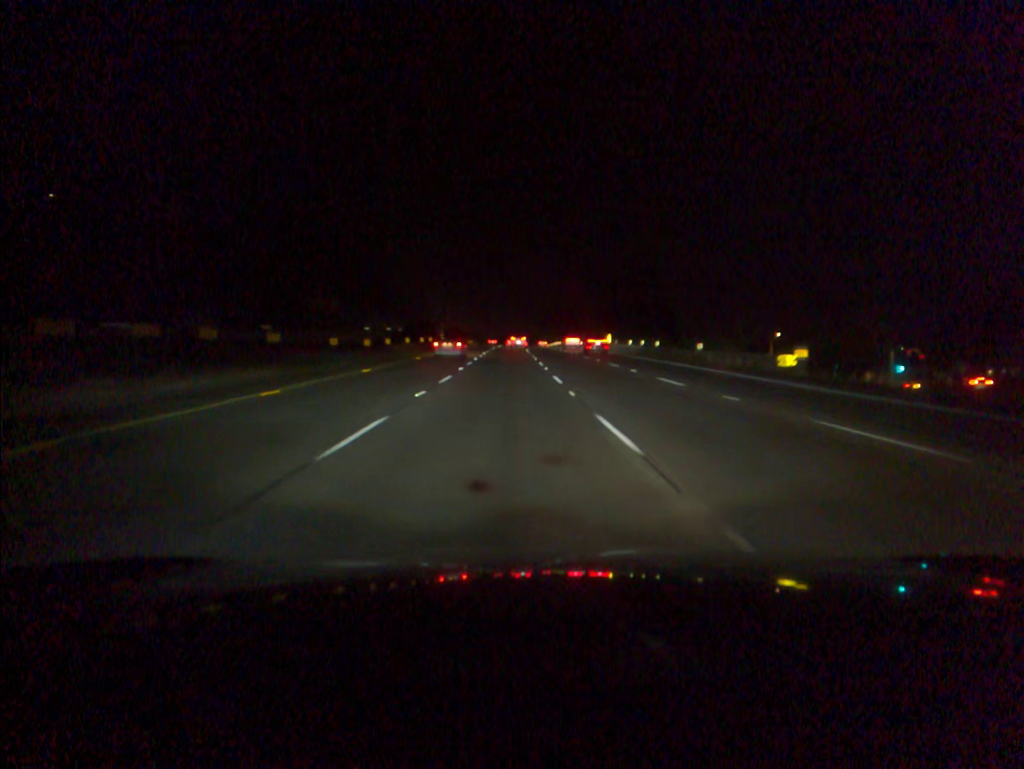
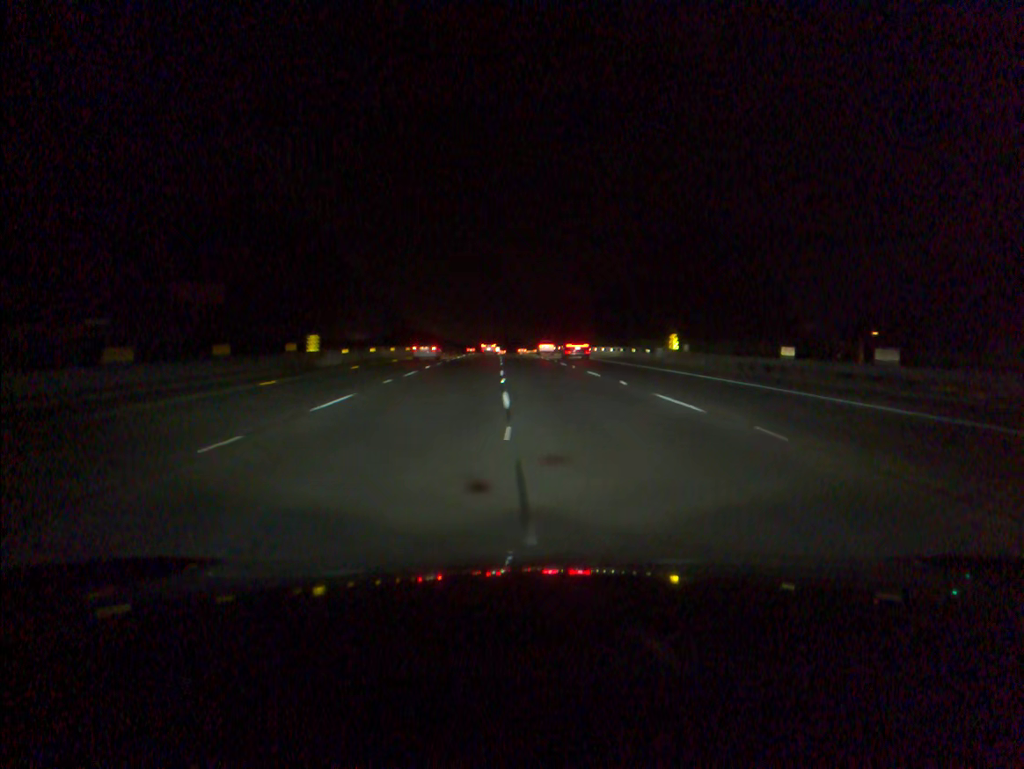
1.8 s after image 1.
(+0.5, +52.3) m; +1°
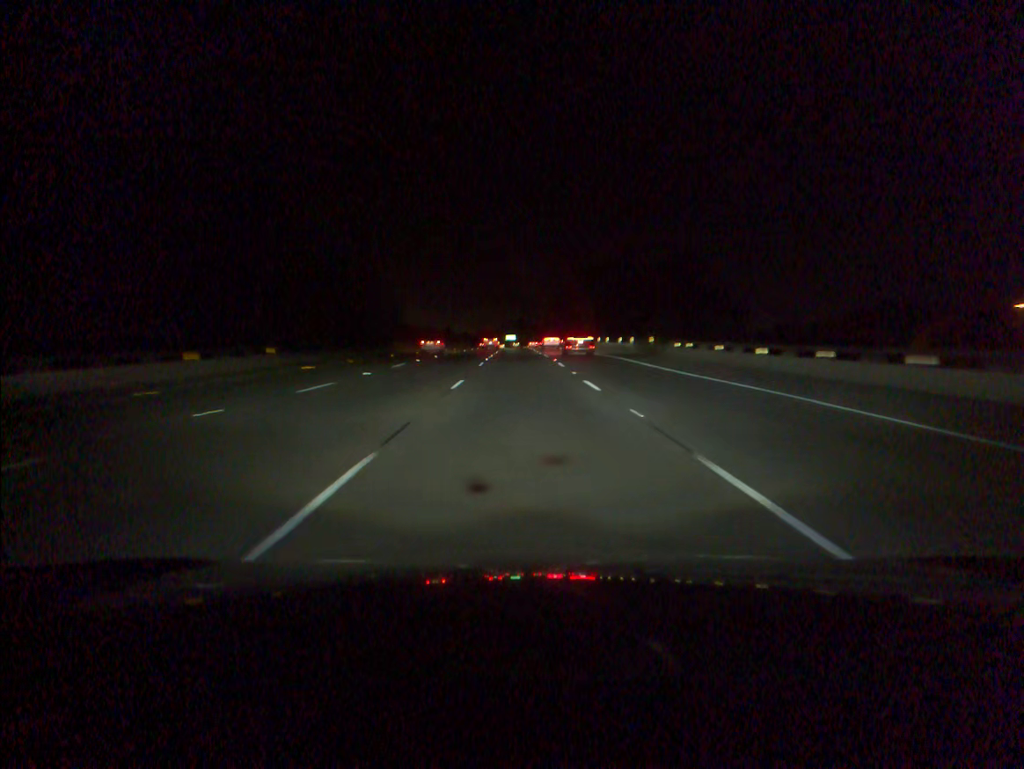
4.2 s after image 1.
(-0.4, +69.4) m; -1°
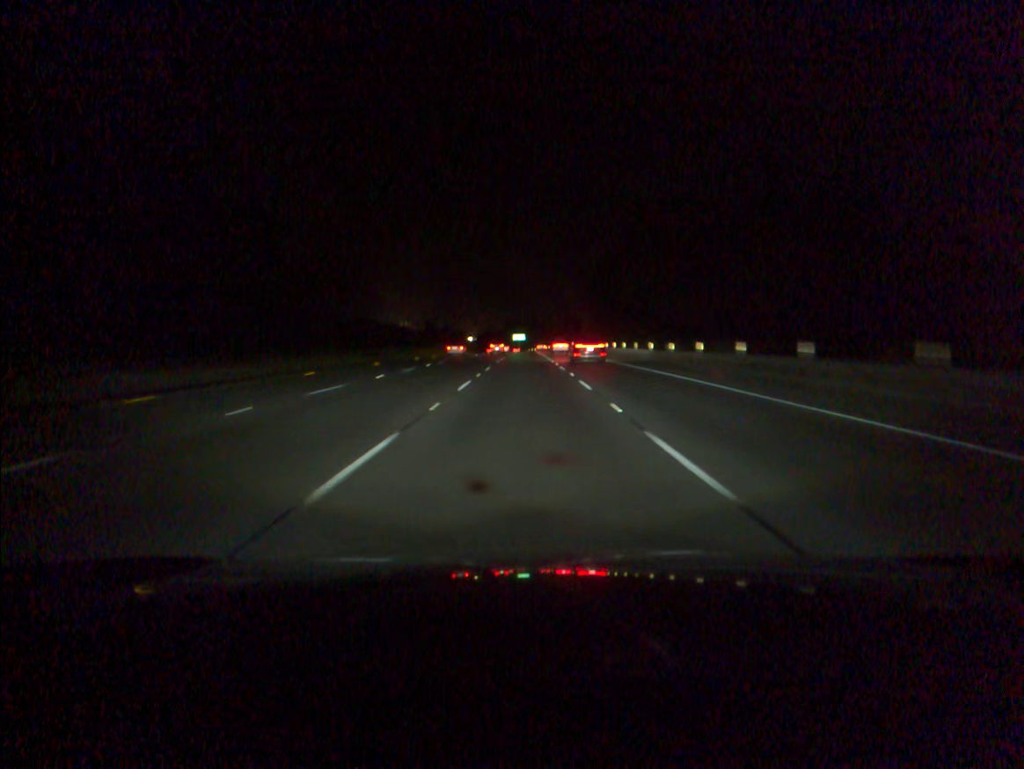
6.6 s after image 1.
(-0.6, +67.6) m; -1°
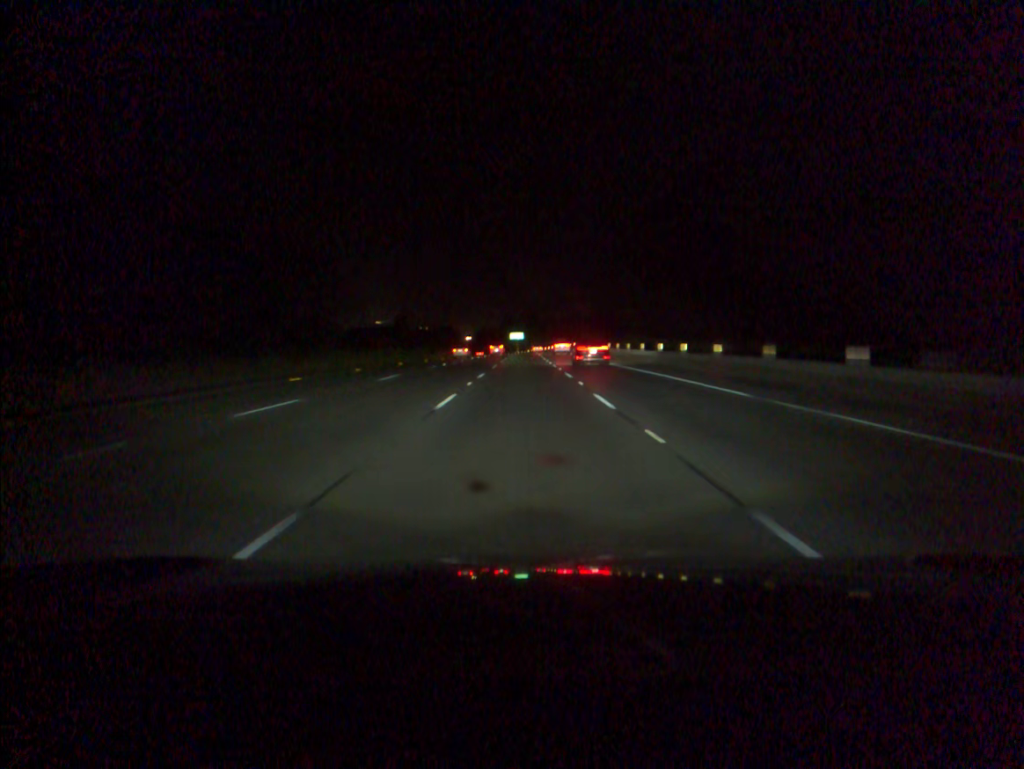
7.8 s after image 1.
(0.0, +34.3) m; 0°
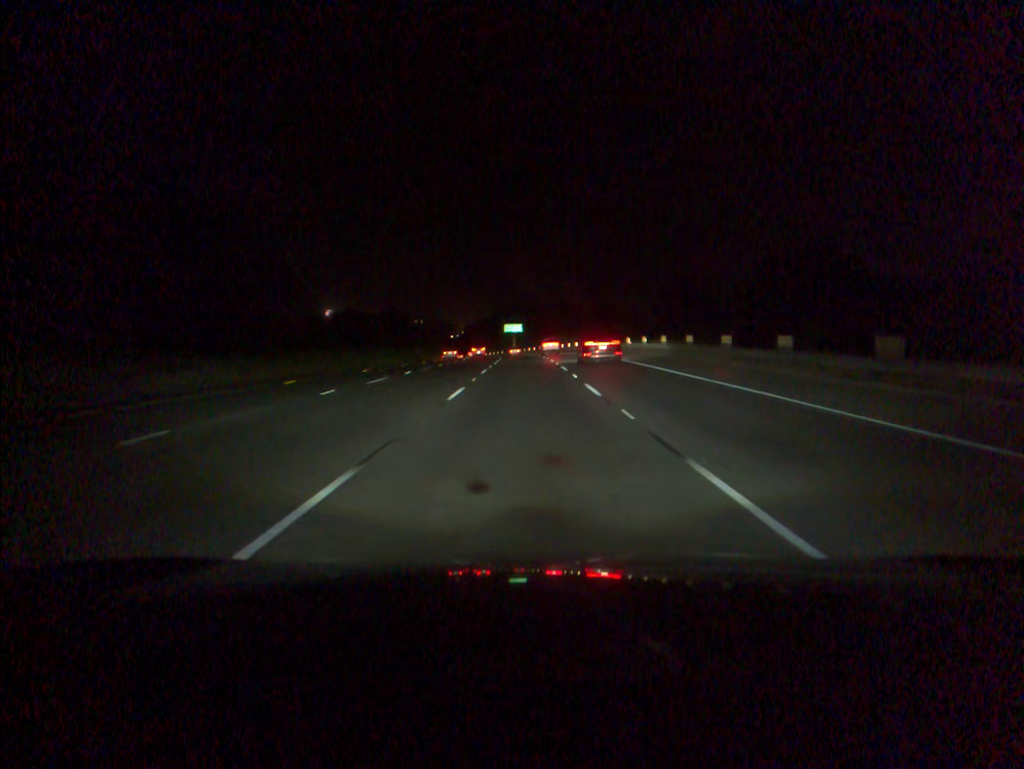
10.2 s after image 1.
(+0.1, +70.4) m; 0°
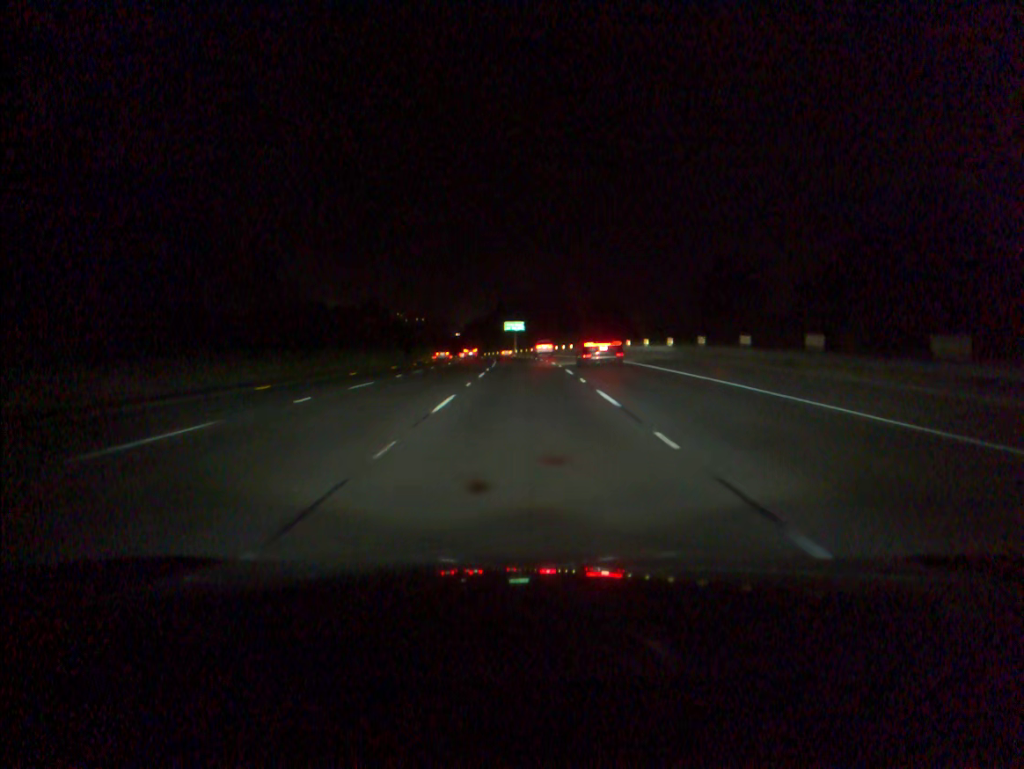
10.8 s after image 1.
(0.0, +17.8) m; 0°
